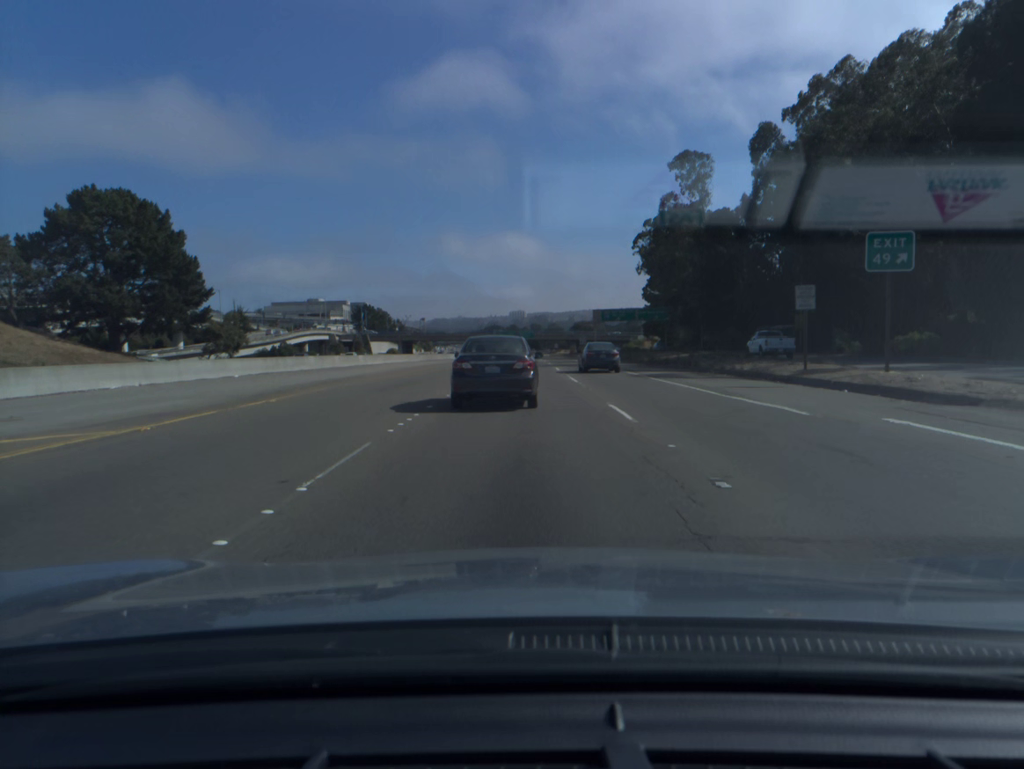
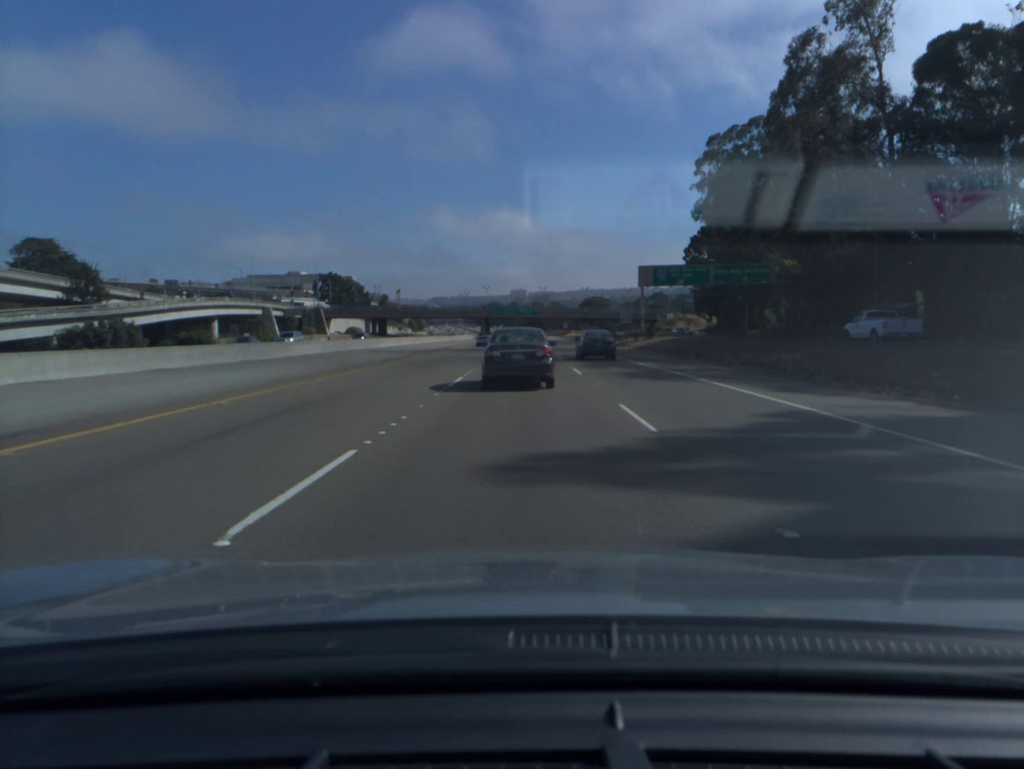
(0.0, +60.9) m; 0°
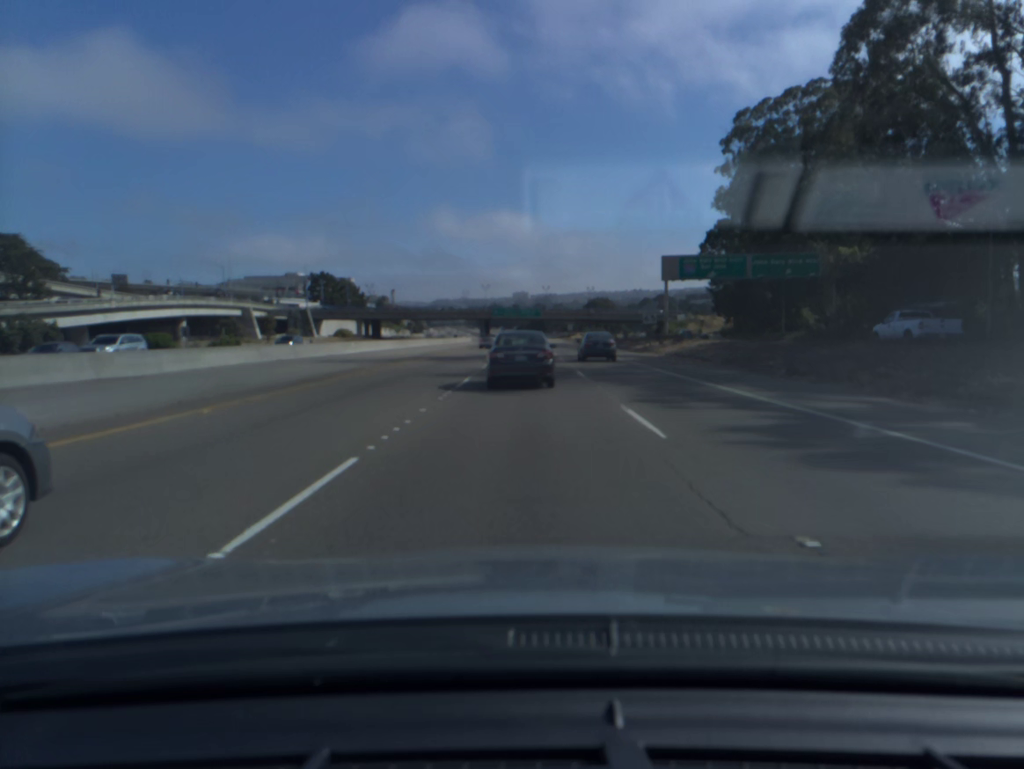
(0.0, +15.0) m; 0°
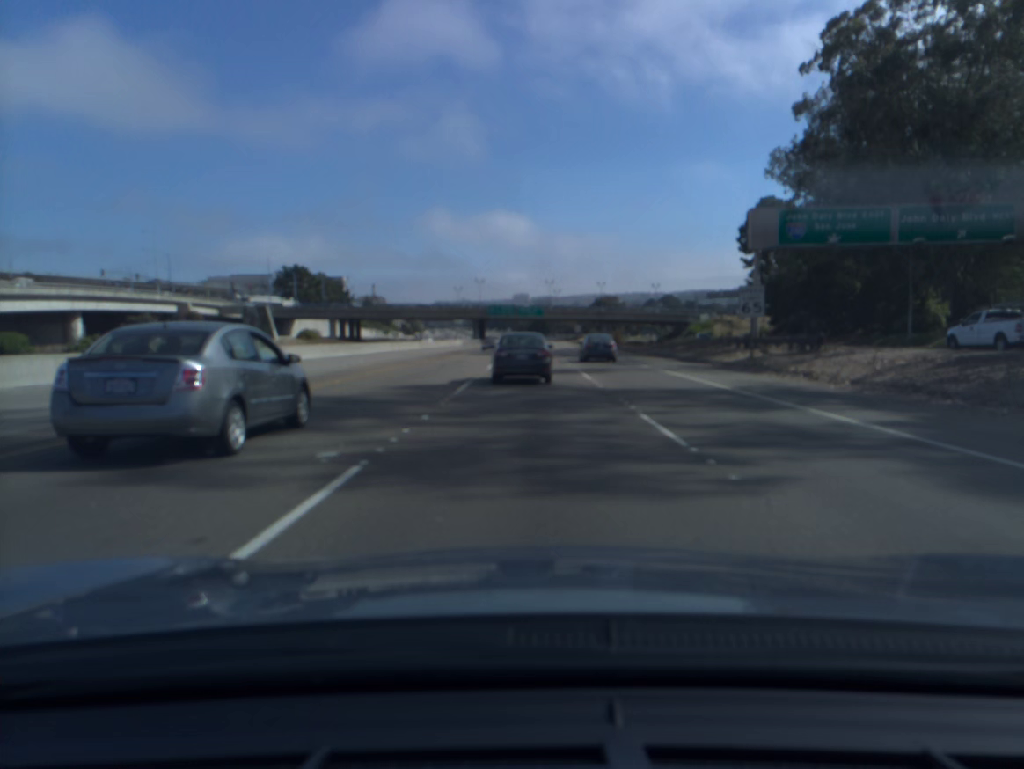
(0.0, +30.5) m; 0°
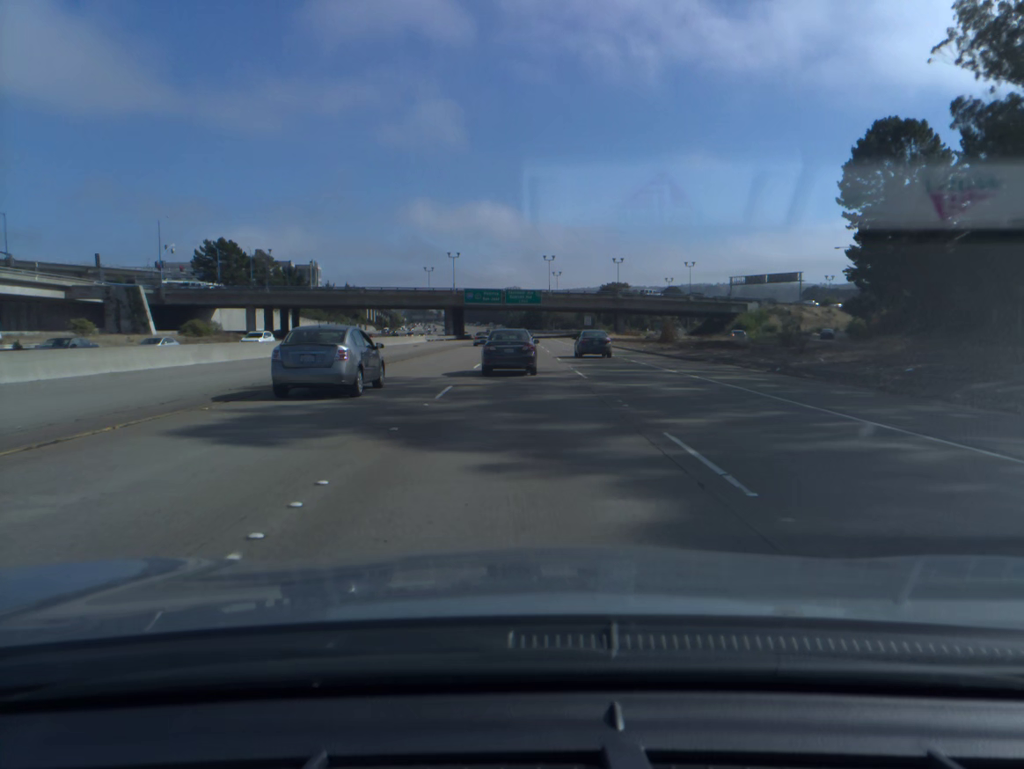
(+0.2, +47.2) m; 0°
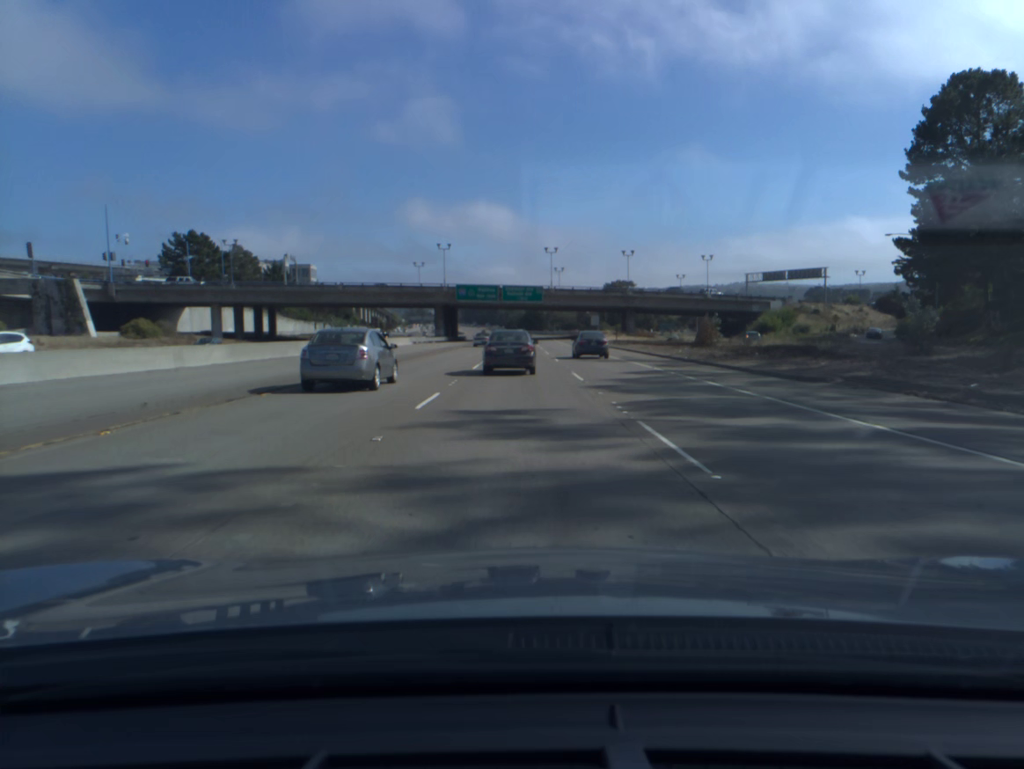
(0.0, +16.0) m; 0°
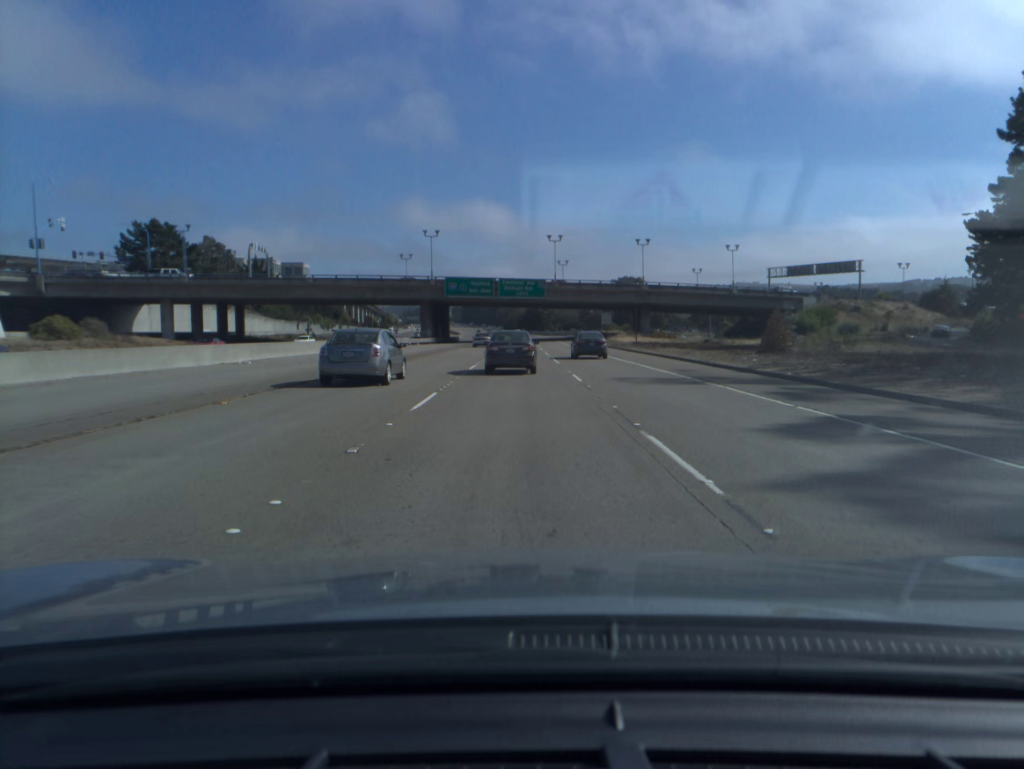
(0.0, +16.1) m; 0°
